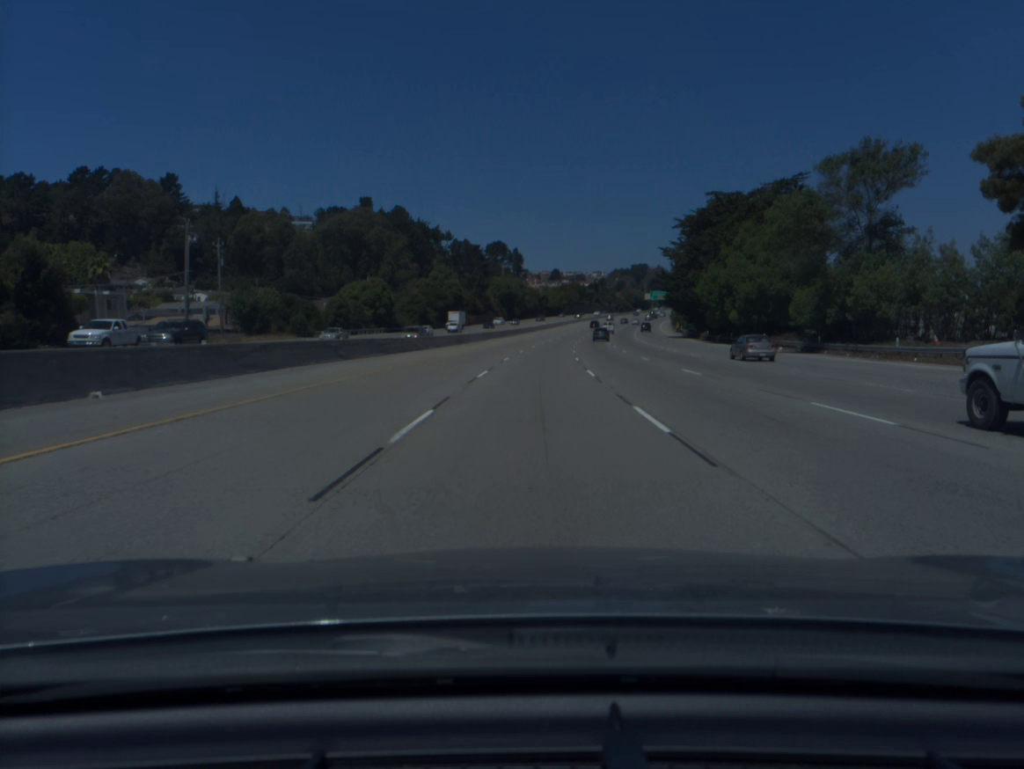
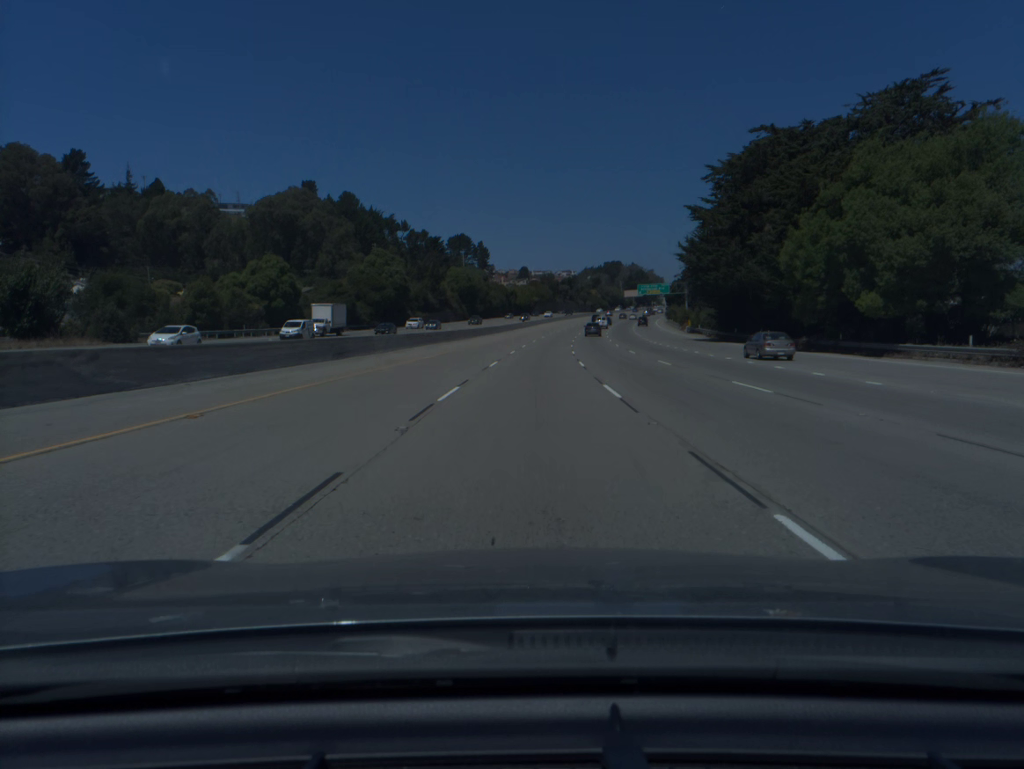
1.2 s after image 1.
(+0.8, +37.9) m; +2°
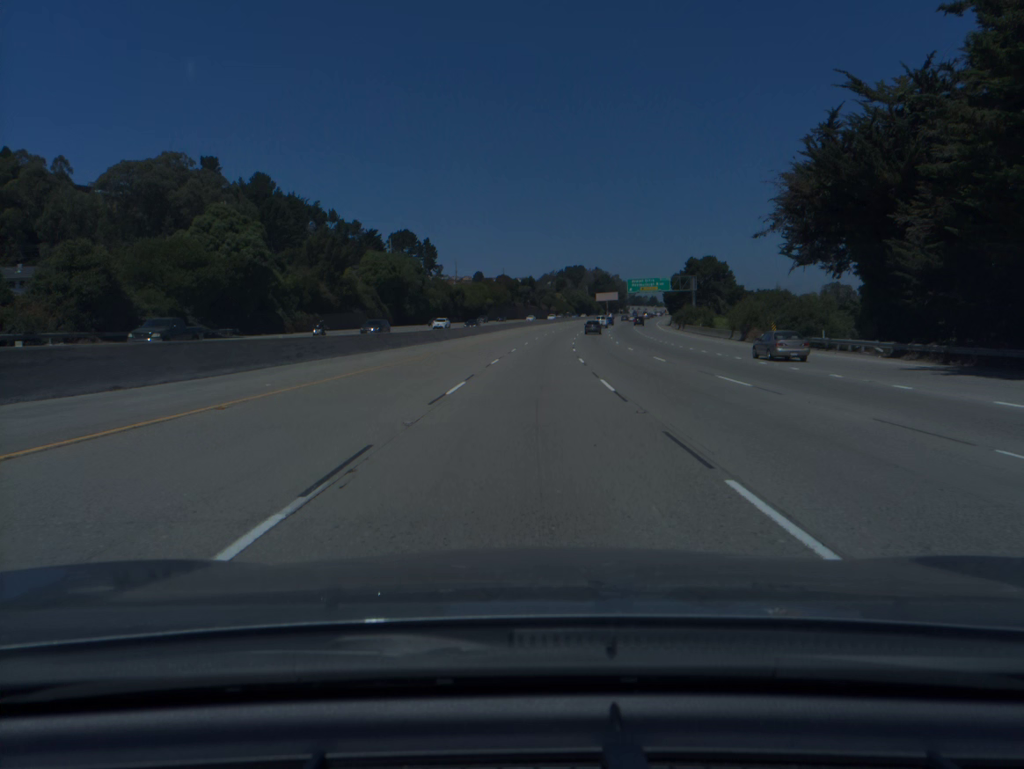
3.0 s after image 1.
(+1.6, +56.9) m; +3°
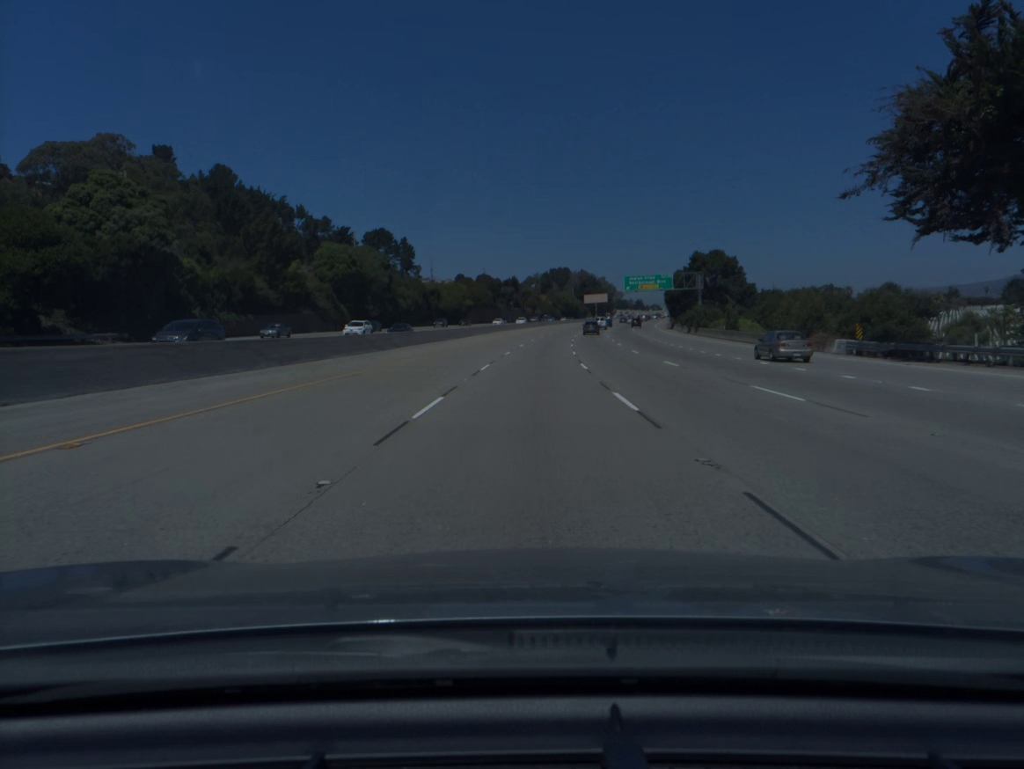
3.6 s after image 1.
(+0.2, +18.9) m; +1°
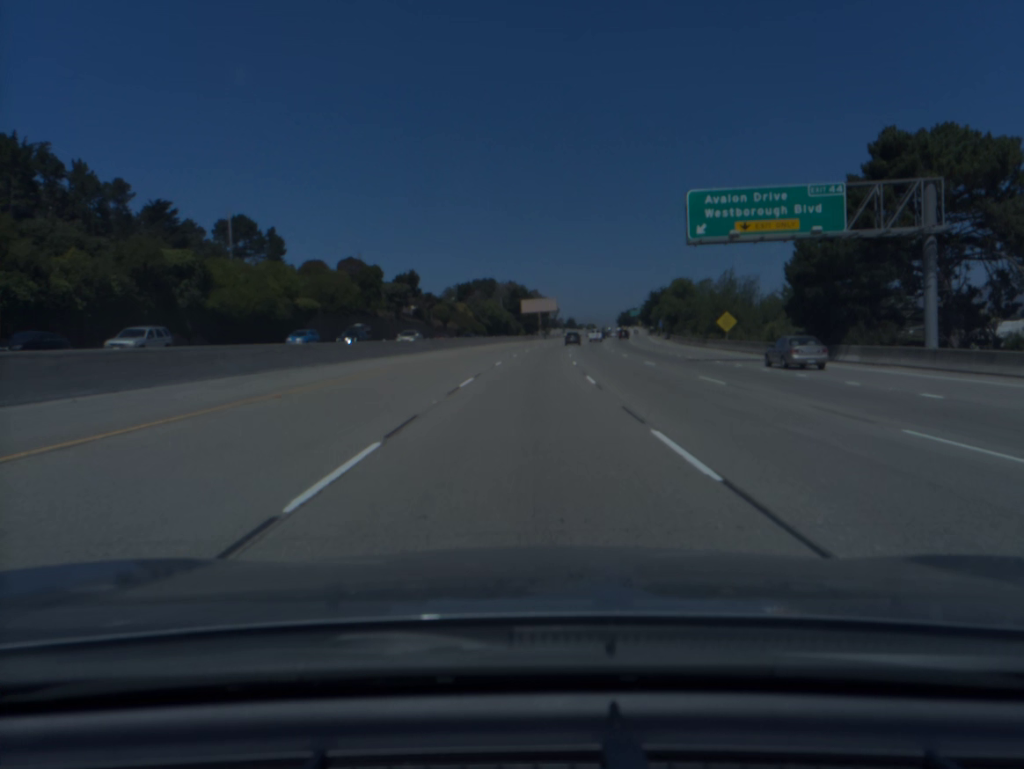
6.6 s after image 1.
(+4.5, +93.8) m; +5°
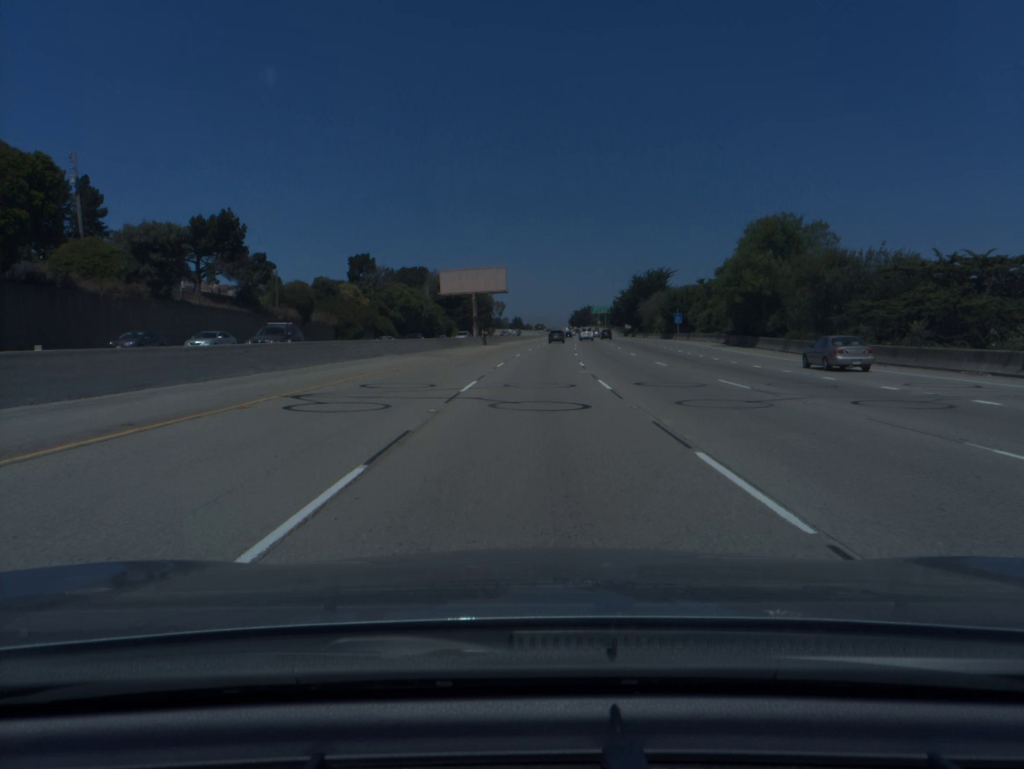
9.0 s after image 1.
(+2.5, +75.0) m; +4°
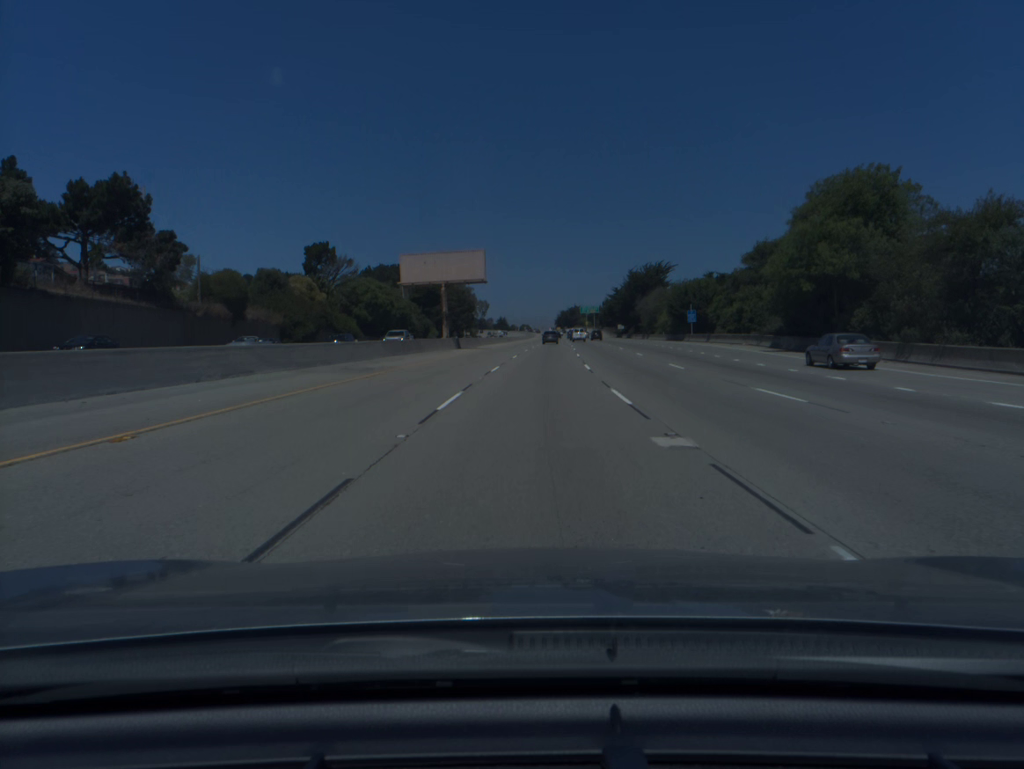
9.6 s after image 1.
(+0.2, +18.9) m; +1°
